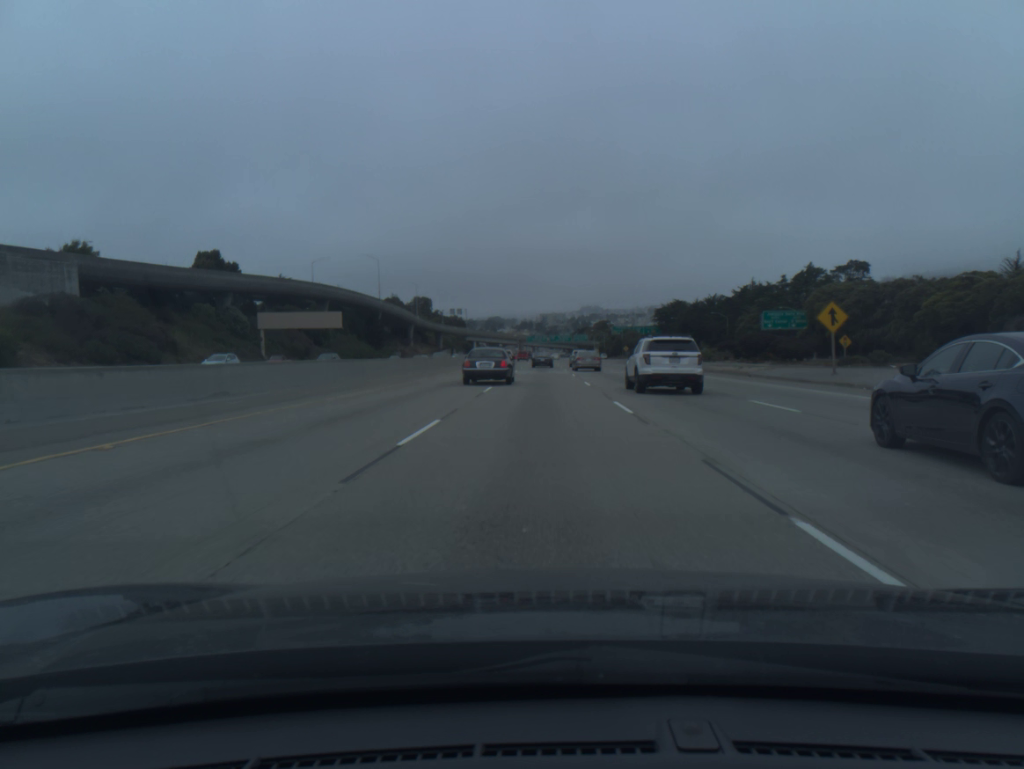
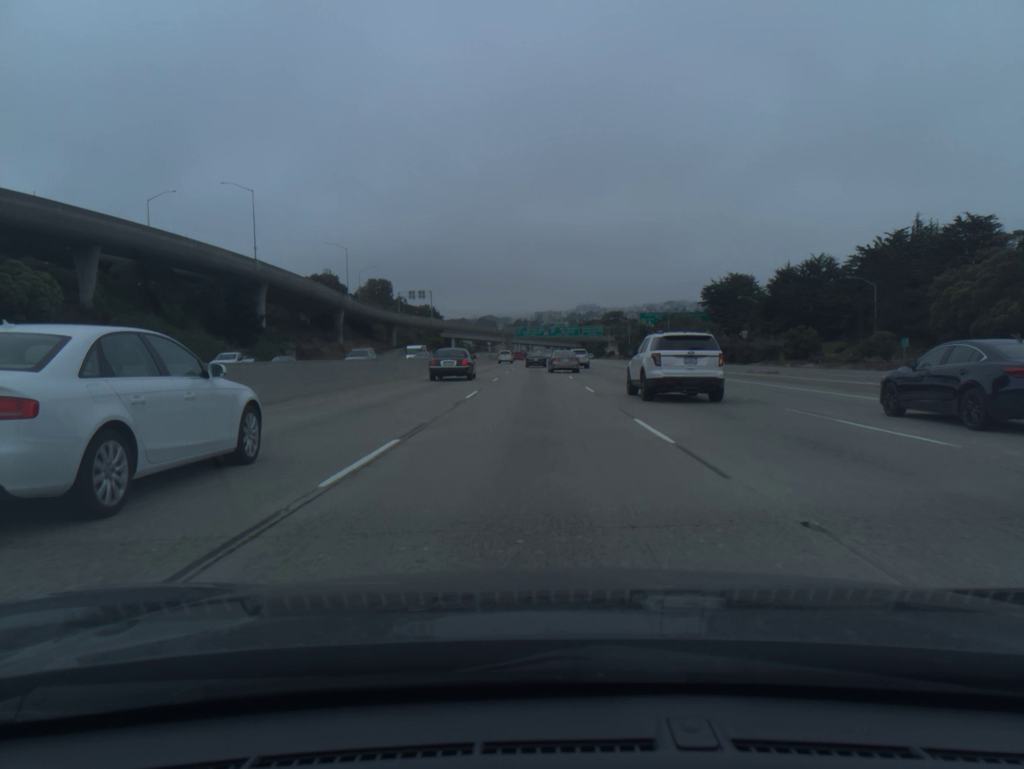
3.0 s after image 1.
(+0.3, +90.9) m; 0°
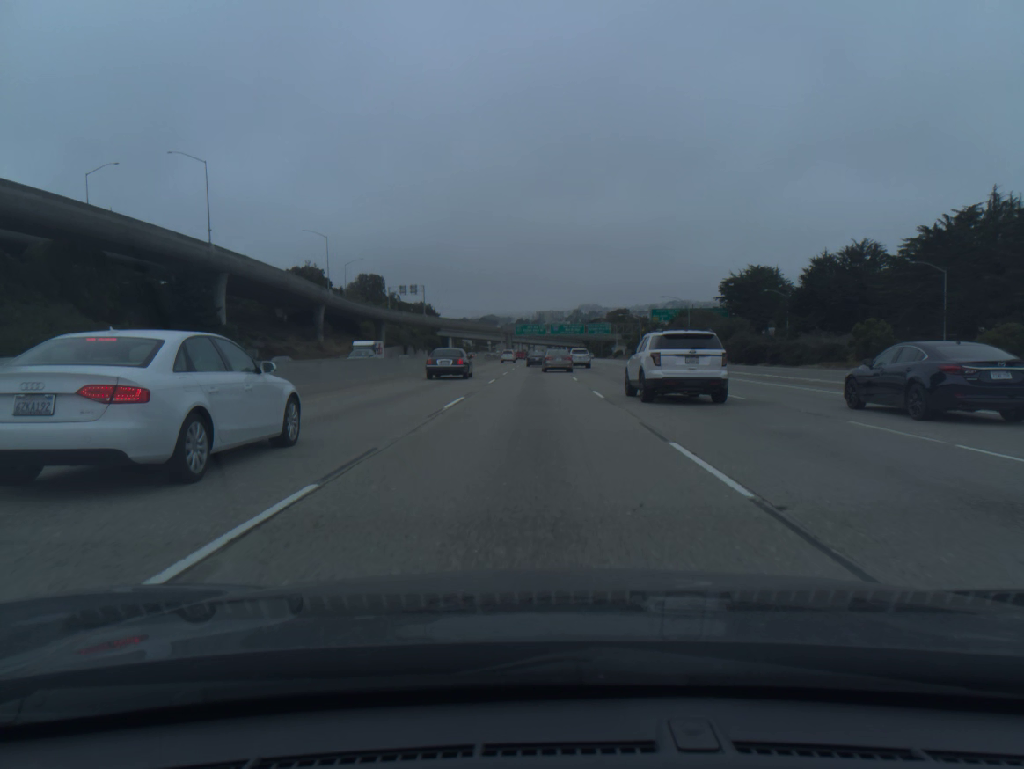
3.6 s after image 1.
(0.0, +18.4) m; 0°
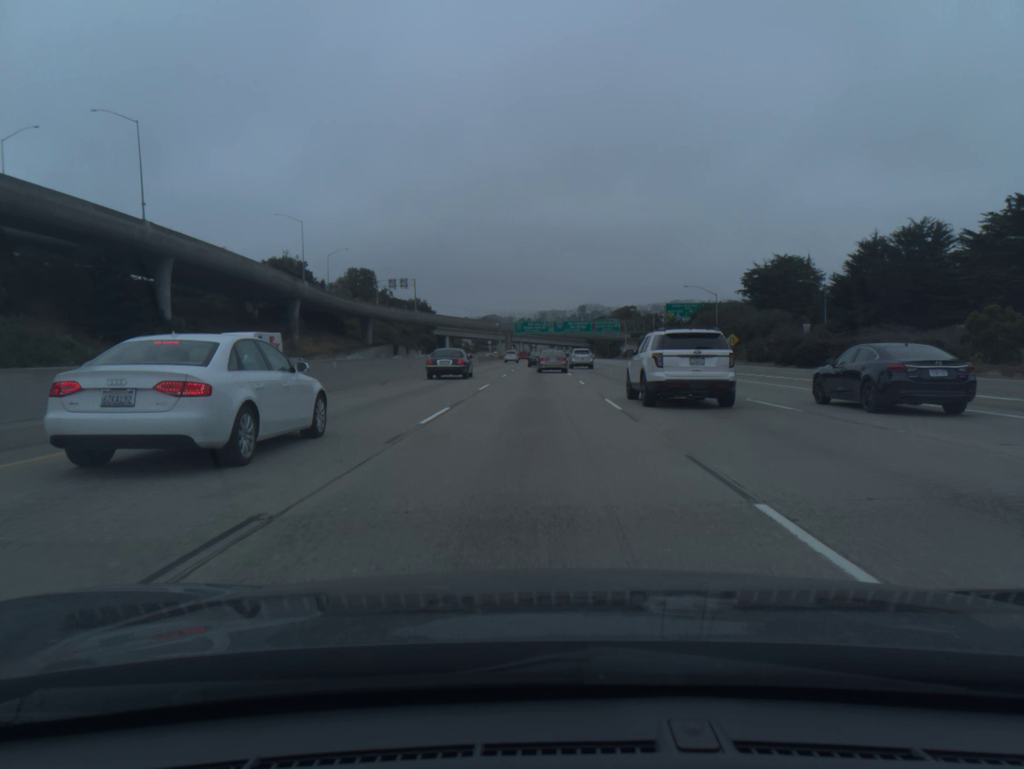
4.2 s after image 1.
(0.0, +18.4) m; 0°
